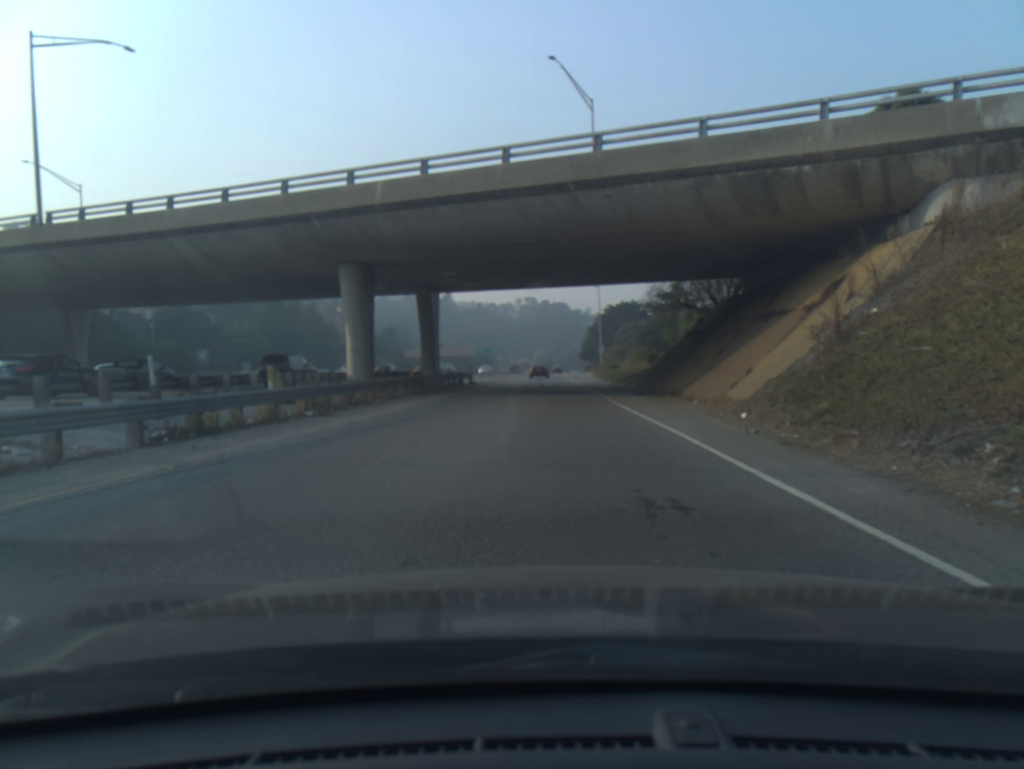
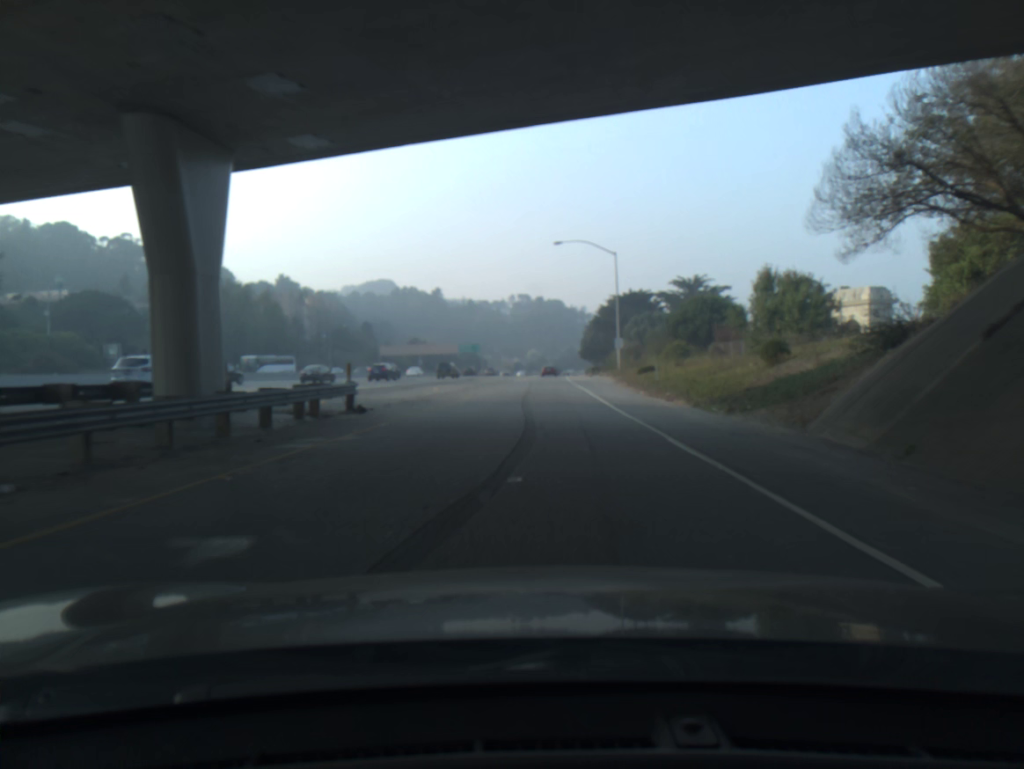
(+0.2, +29.4) m; 0°
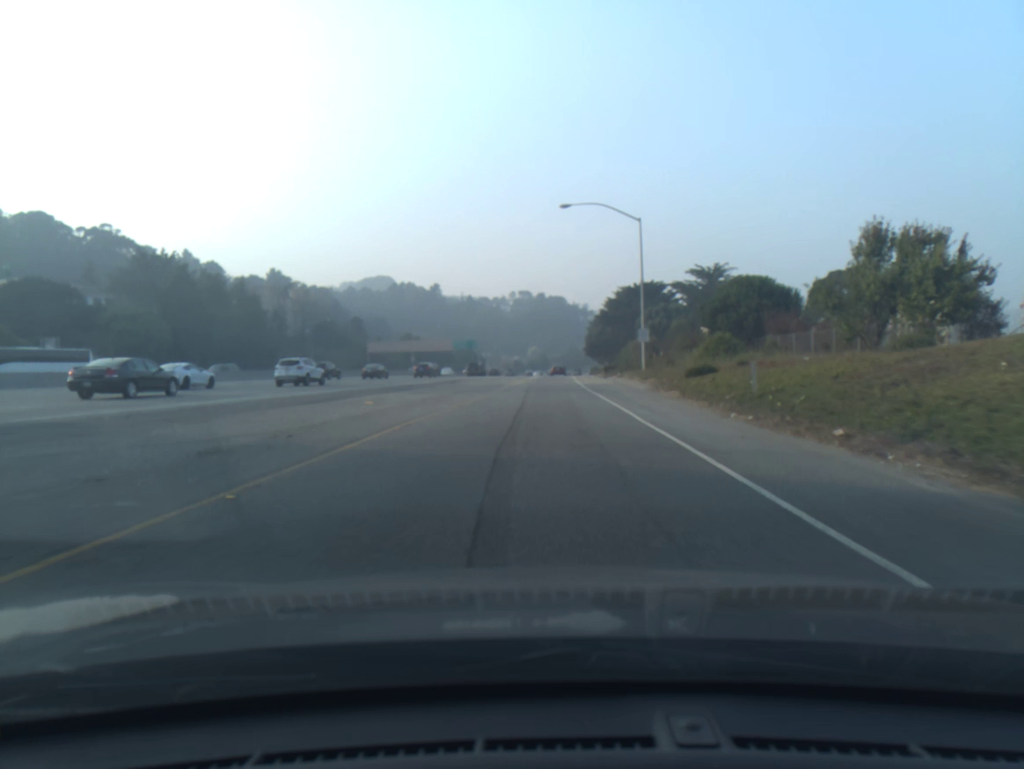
(0.0, +15.7) m; 0°
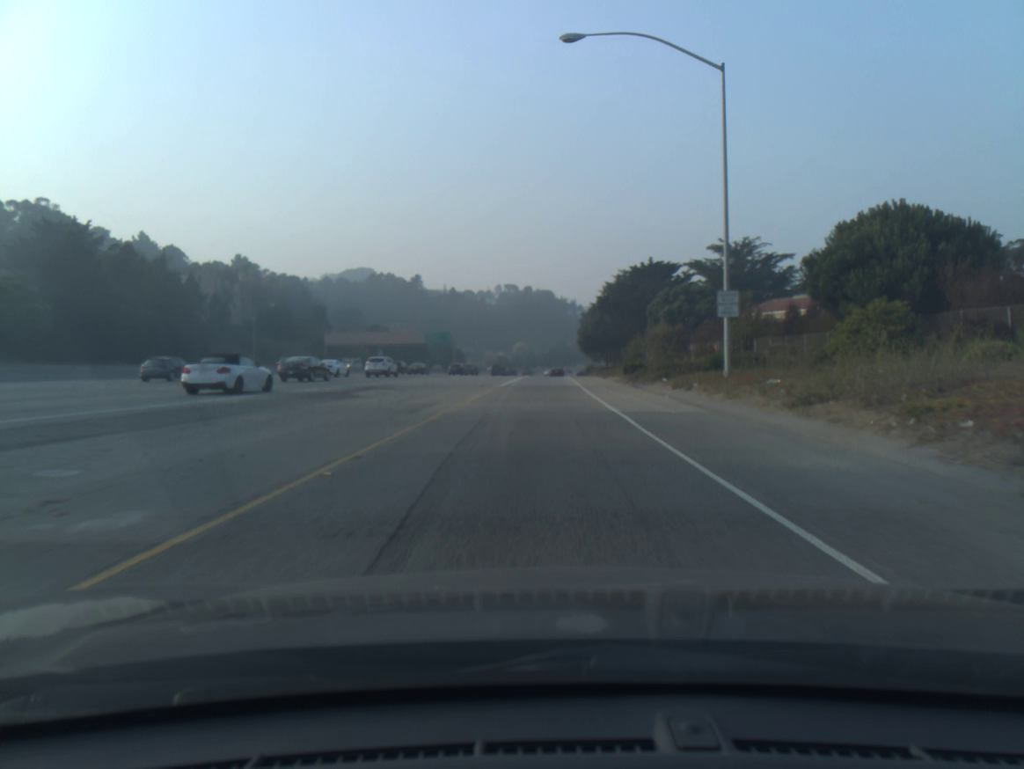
(+0.2, +27.1) m; +1°
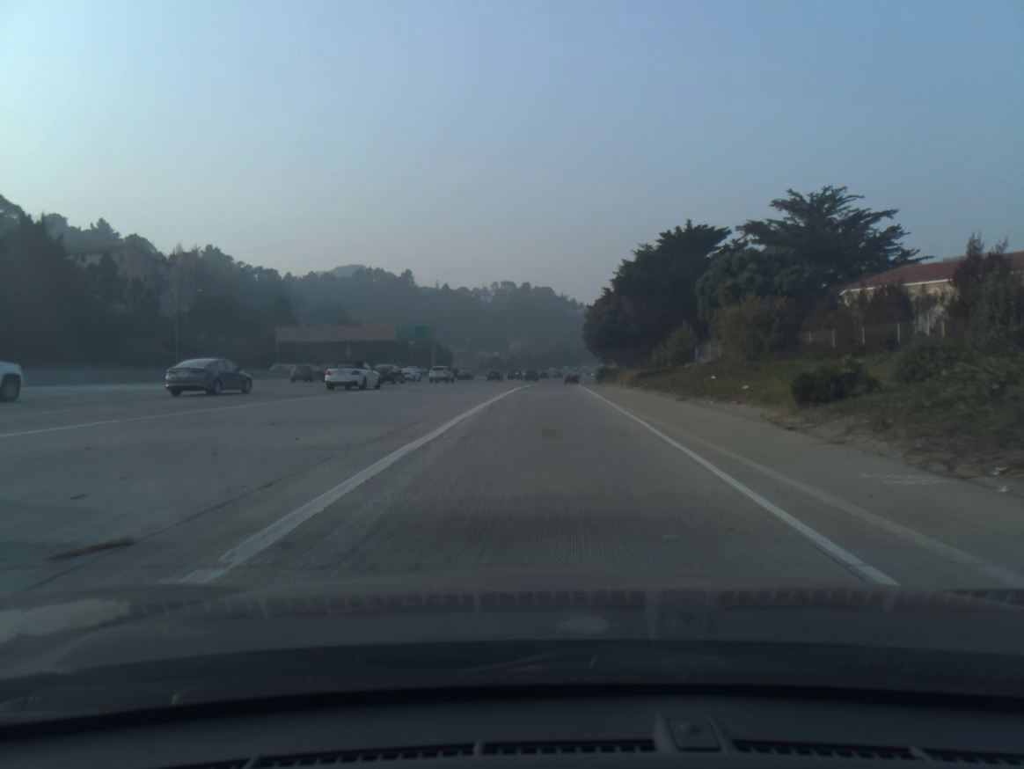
(0.0, +31.0) m; 0°
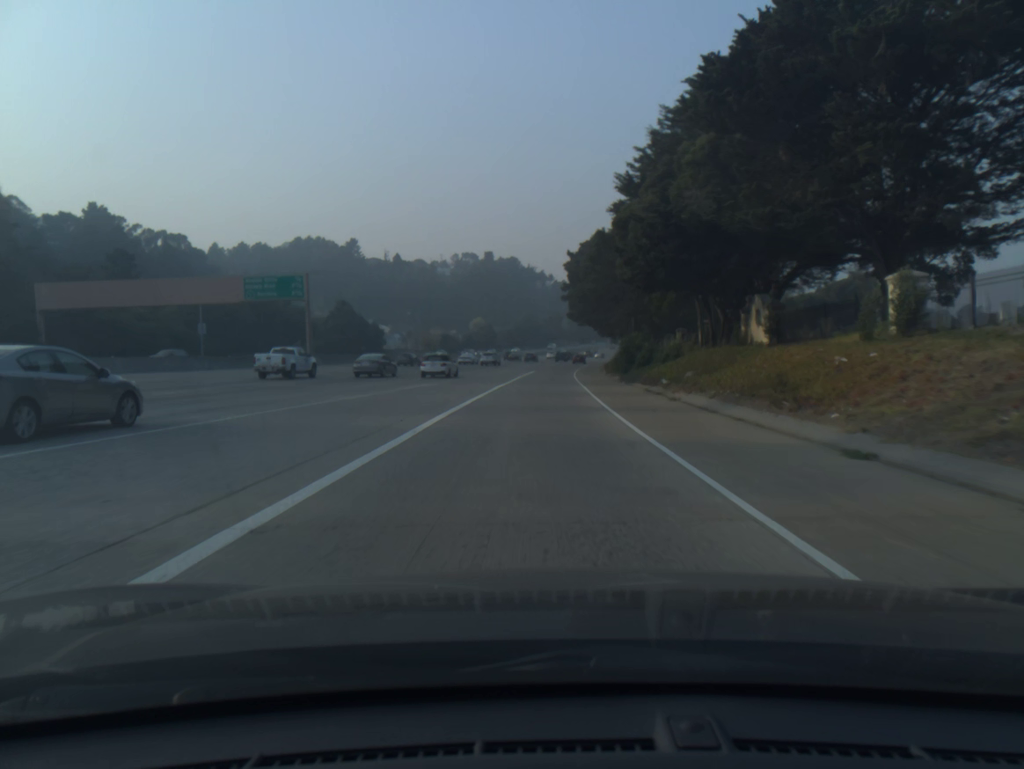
(+1.3, +59.6) m; +2°
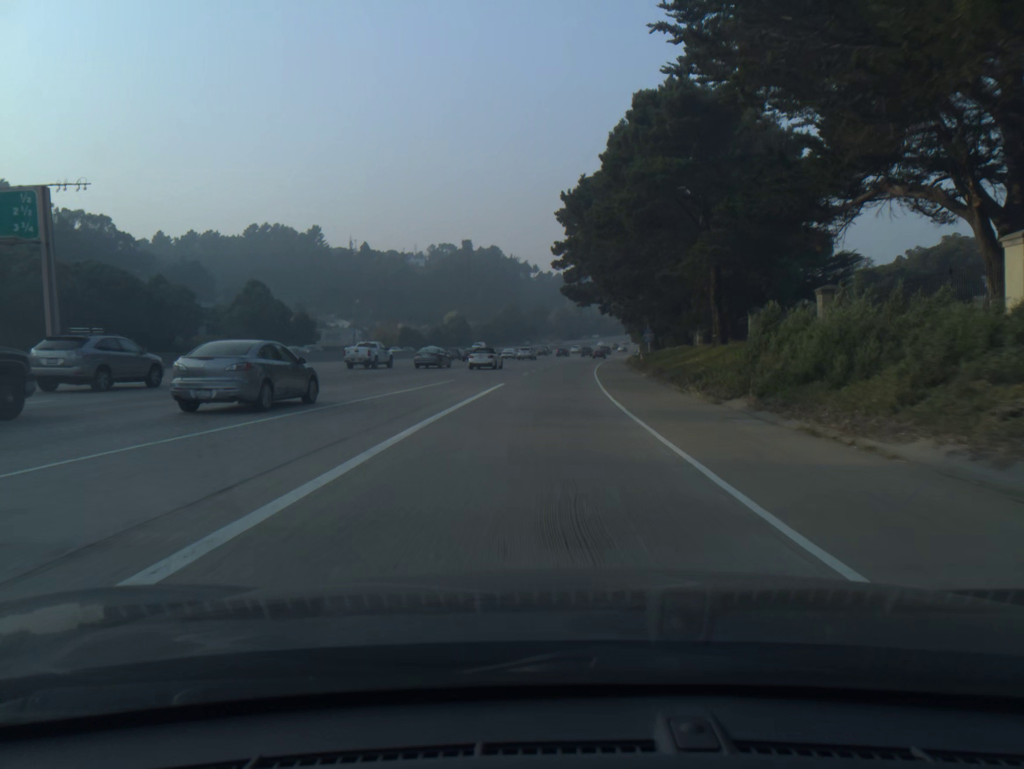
(+0.2, +40.2) m; +1°
